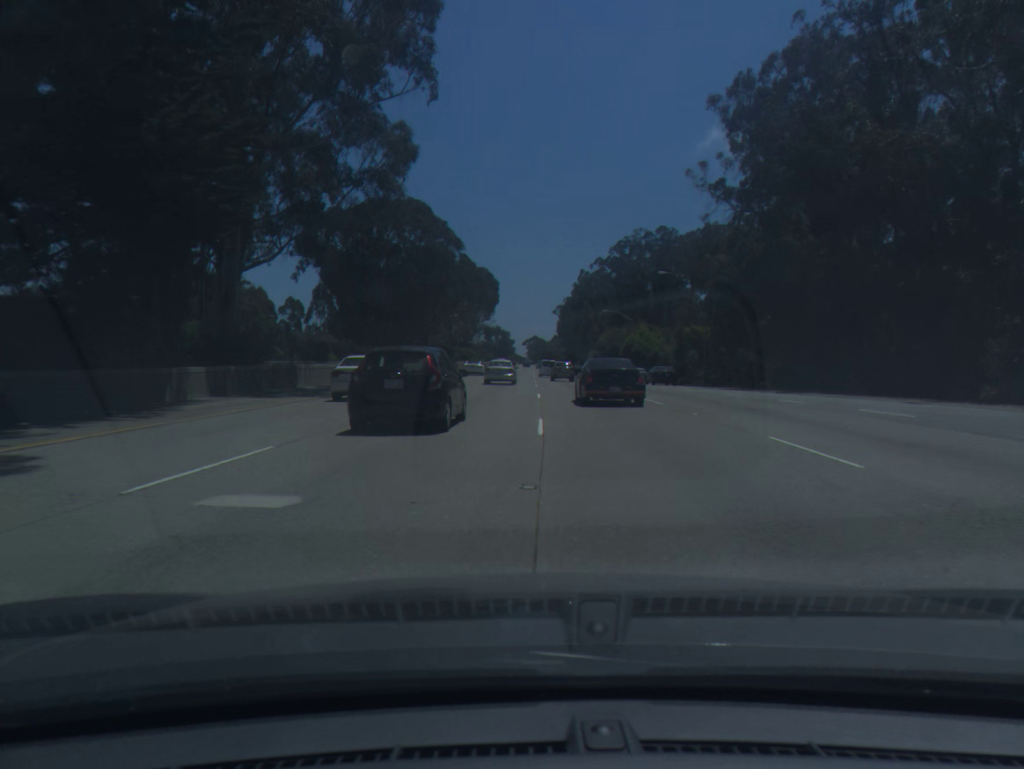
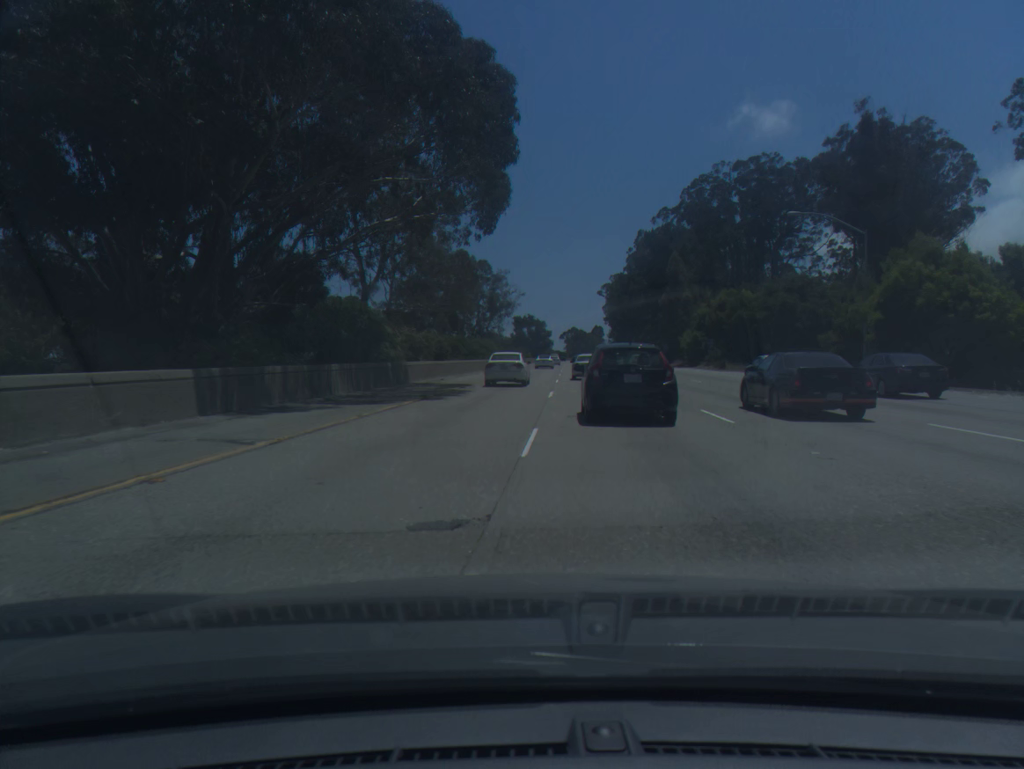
(-1.7, +70.7) m; -3°
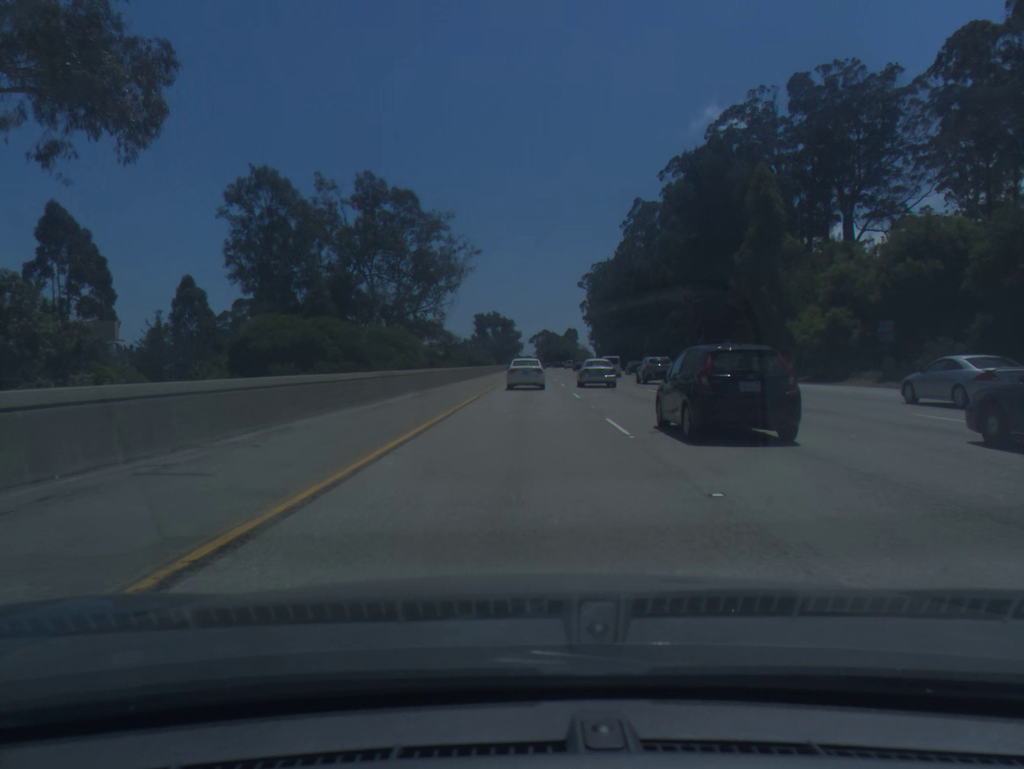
(+1.1, +55.1) m; +2°
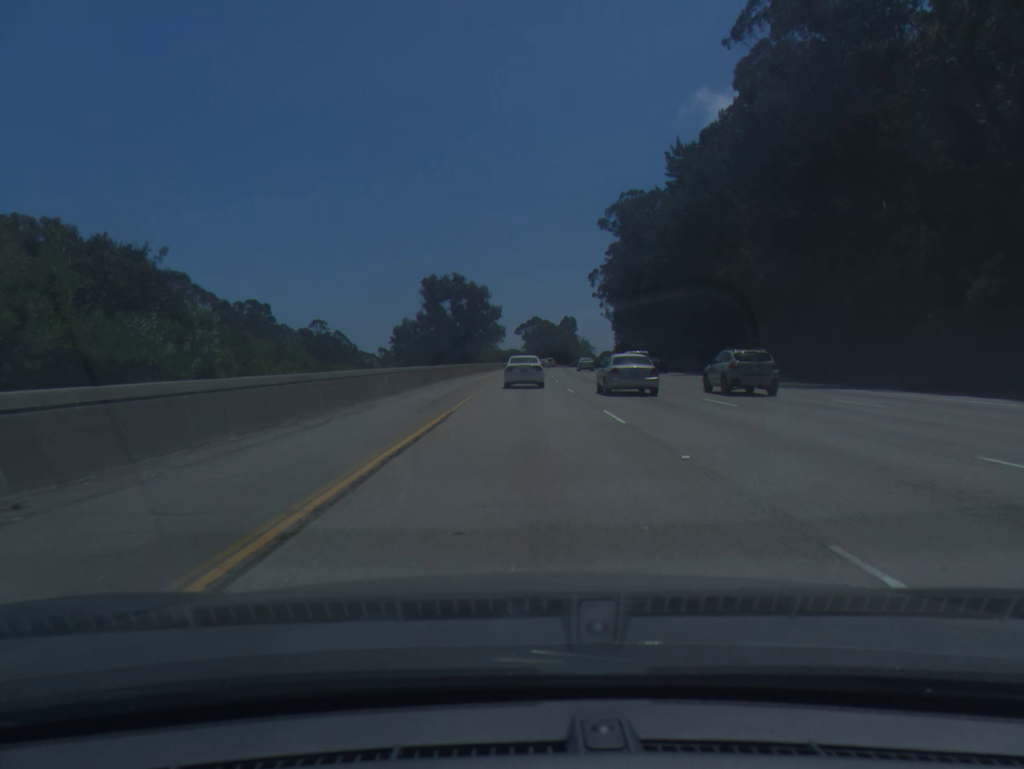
(+1.2, +99.6) m; +1°
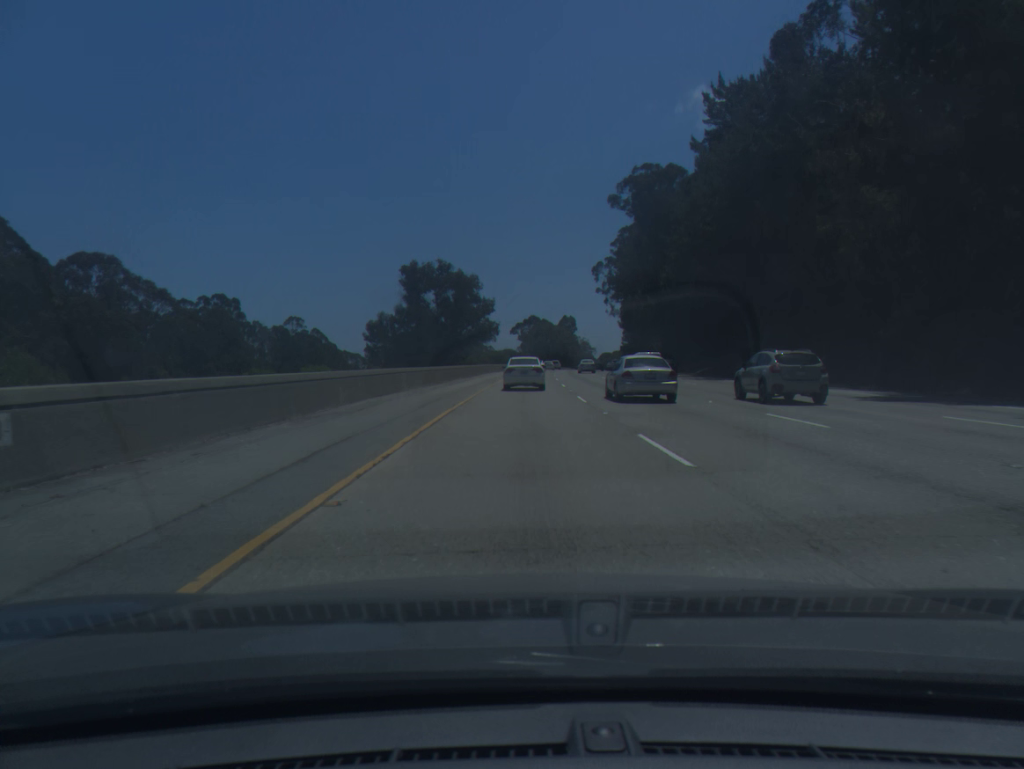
(0.0, +20.8) m; 0°
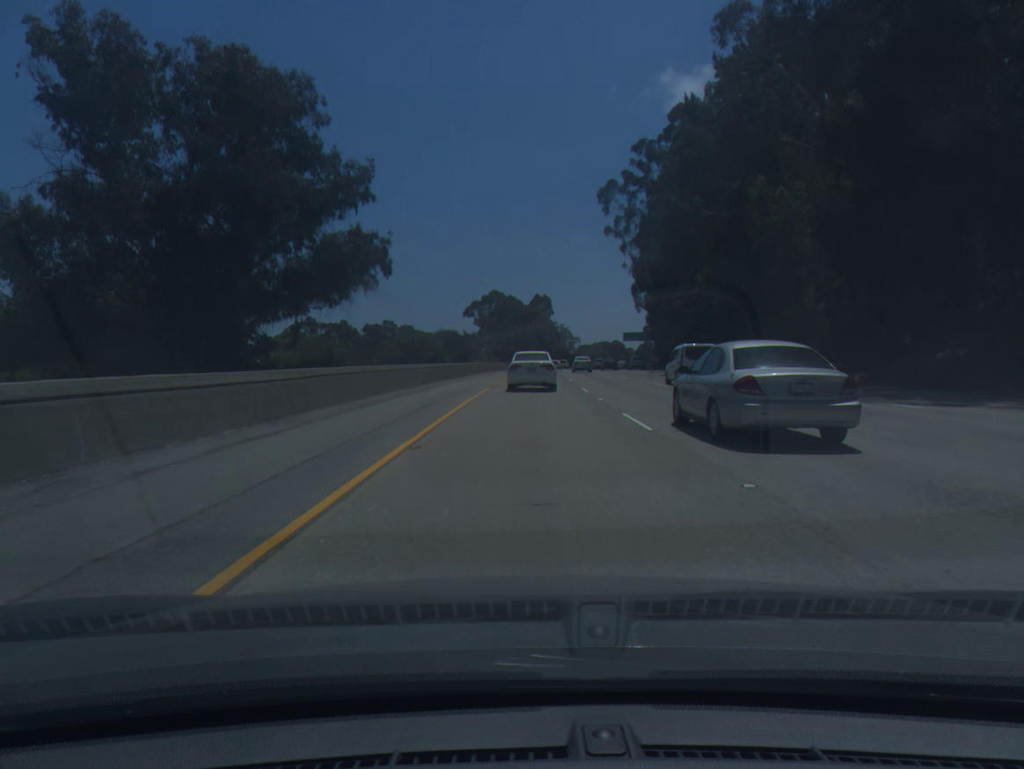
(+1.7, +83.4) m; +3°
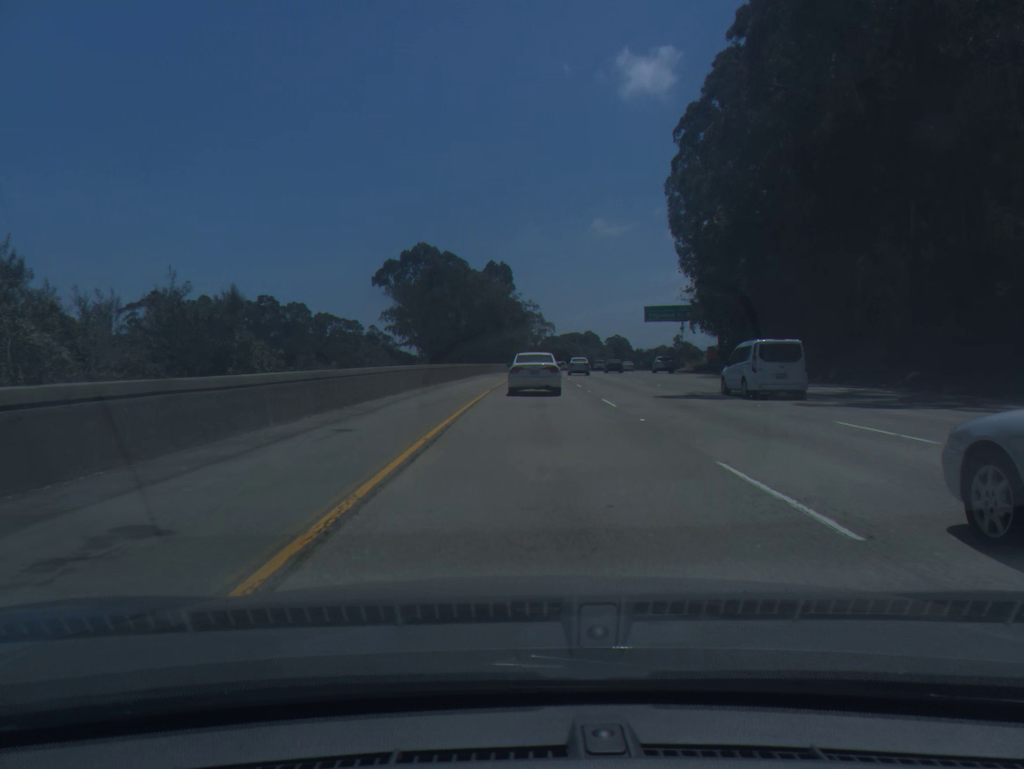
(+2.1, +80.5) m; +3°
